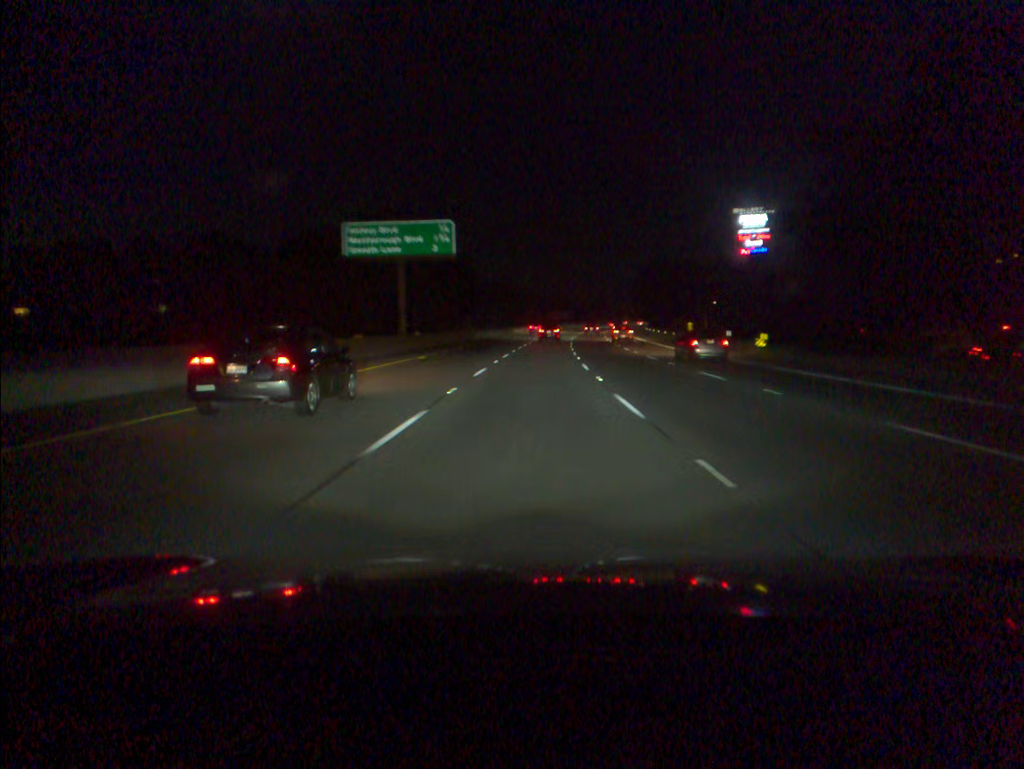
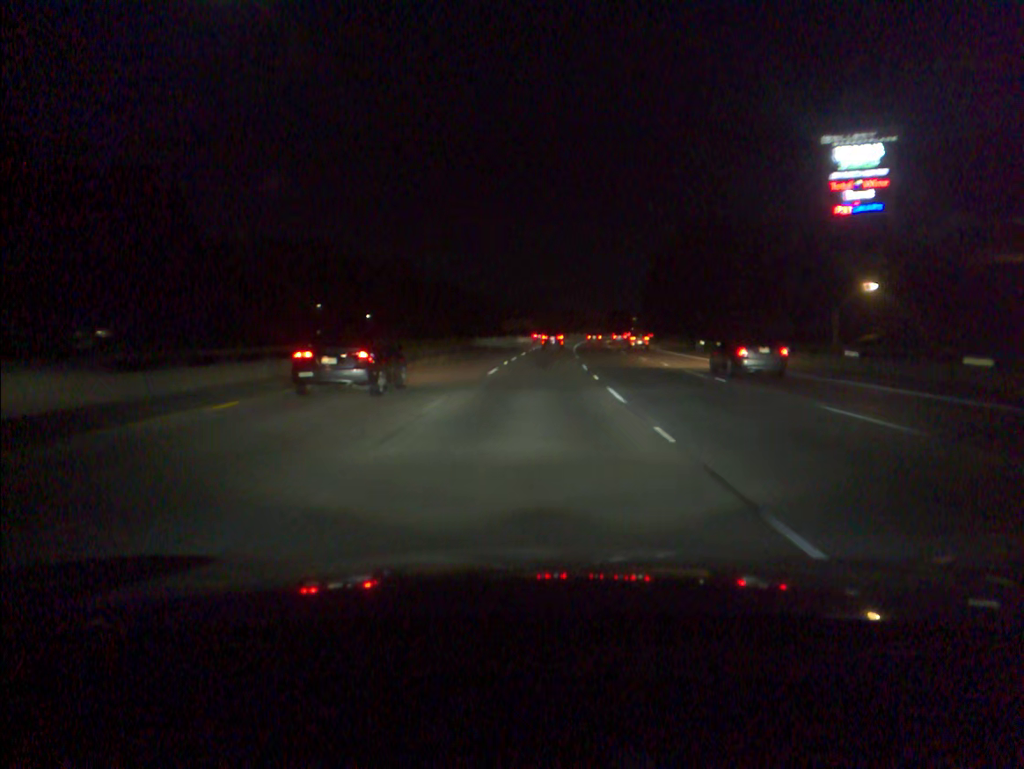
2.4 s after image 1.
(+2.0, +69.9) m; +3°
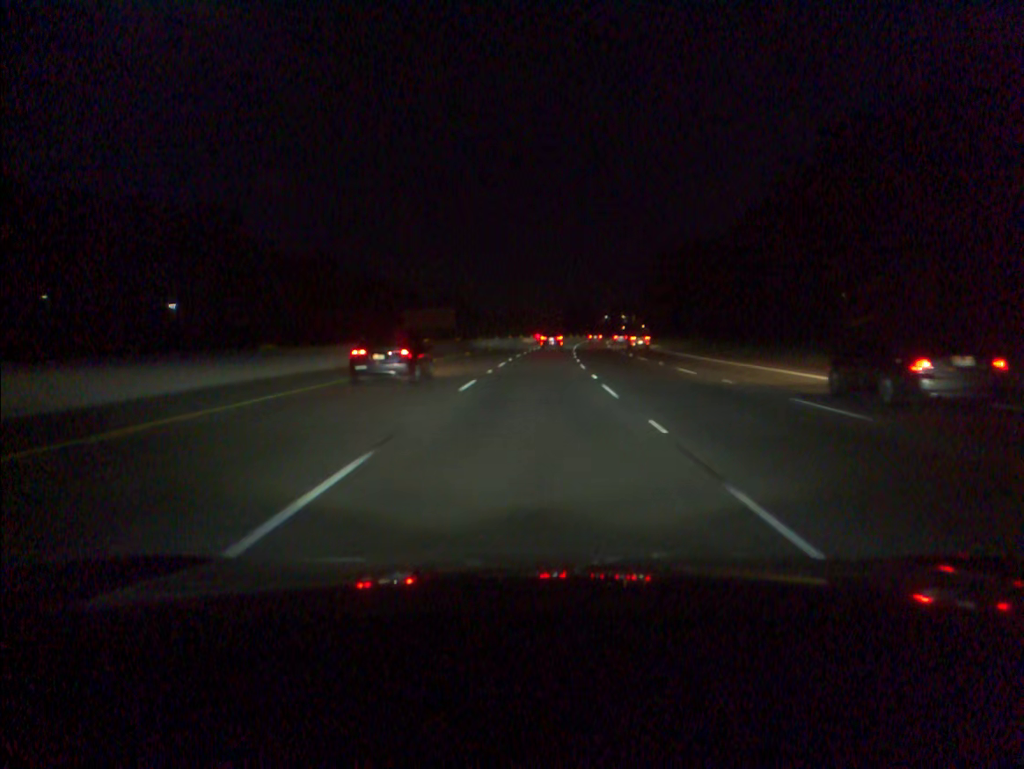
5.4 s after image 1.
(+3.2, +86.6) m; +4°
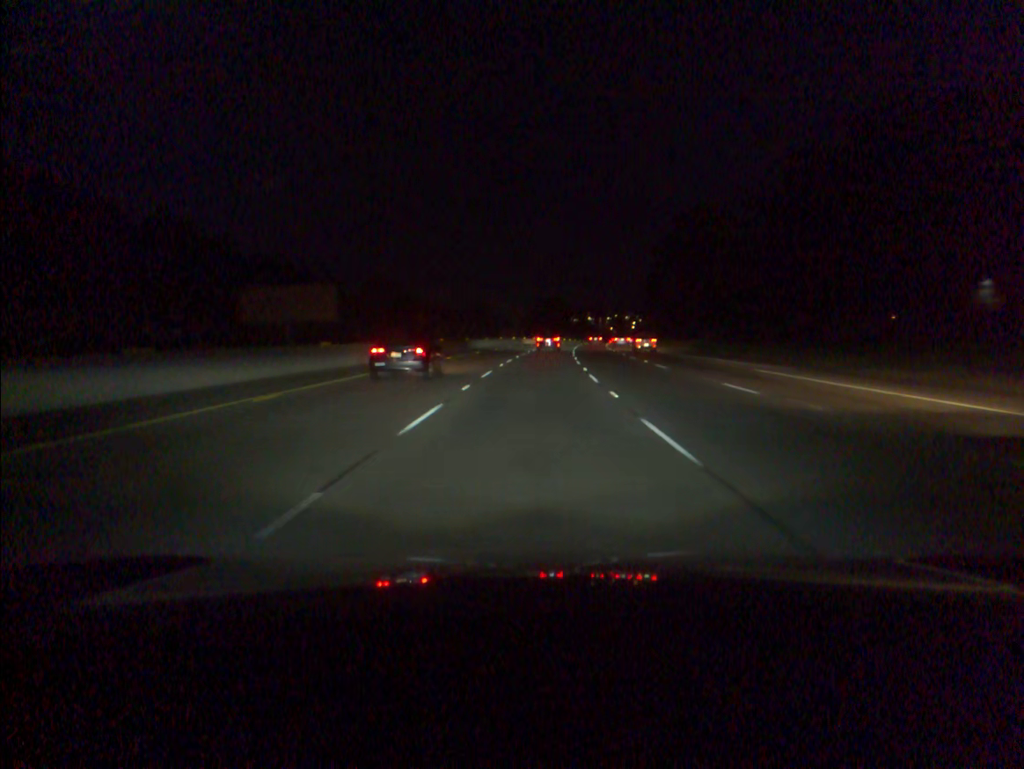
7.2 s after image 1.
(+1.1, +52.2) m; +3°
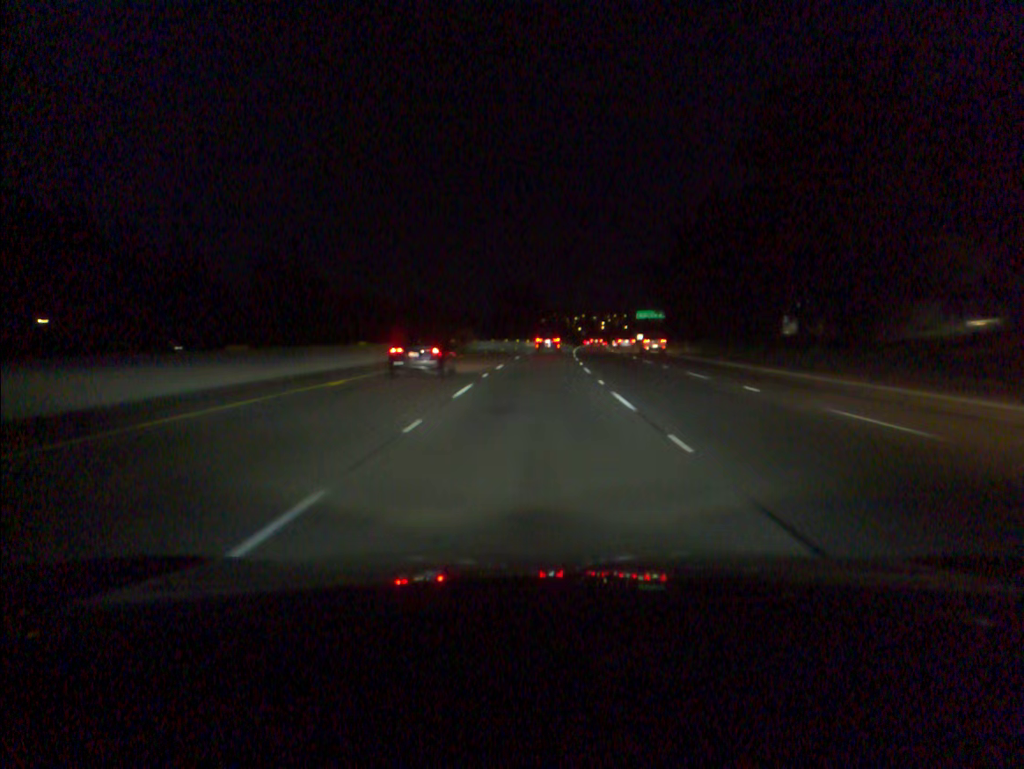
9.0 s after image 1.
(+1.2, +52.6) m; +3°
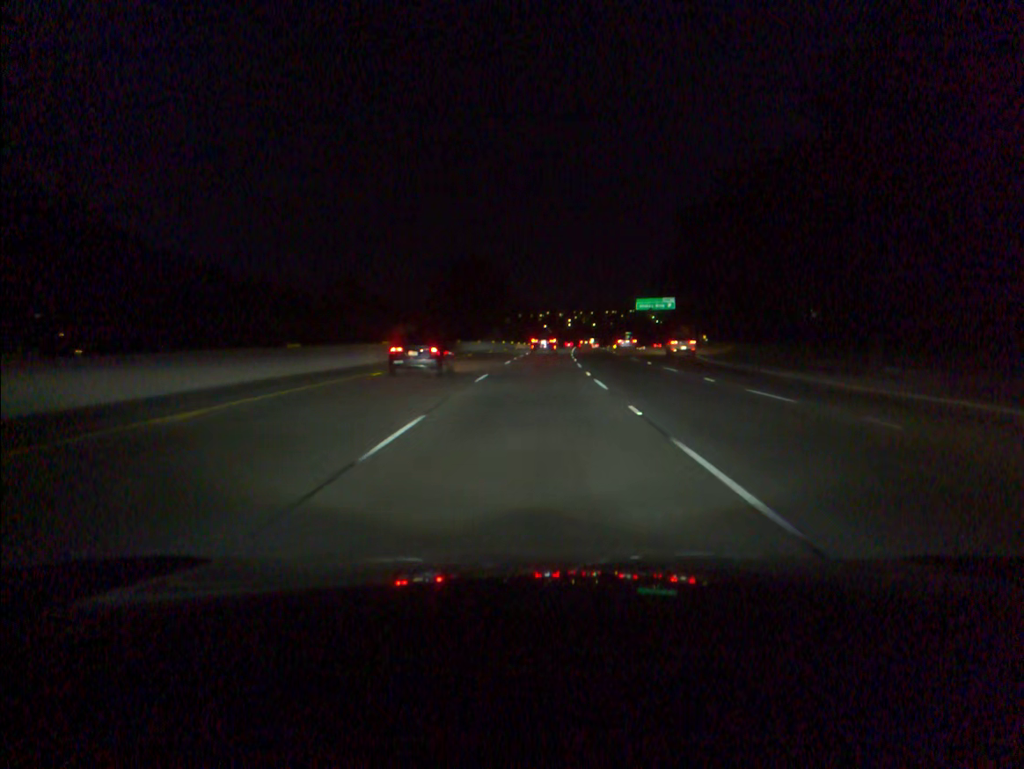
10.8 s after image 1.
(+1.2, +52.7) m; +3°
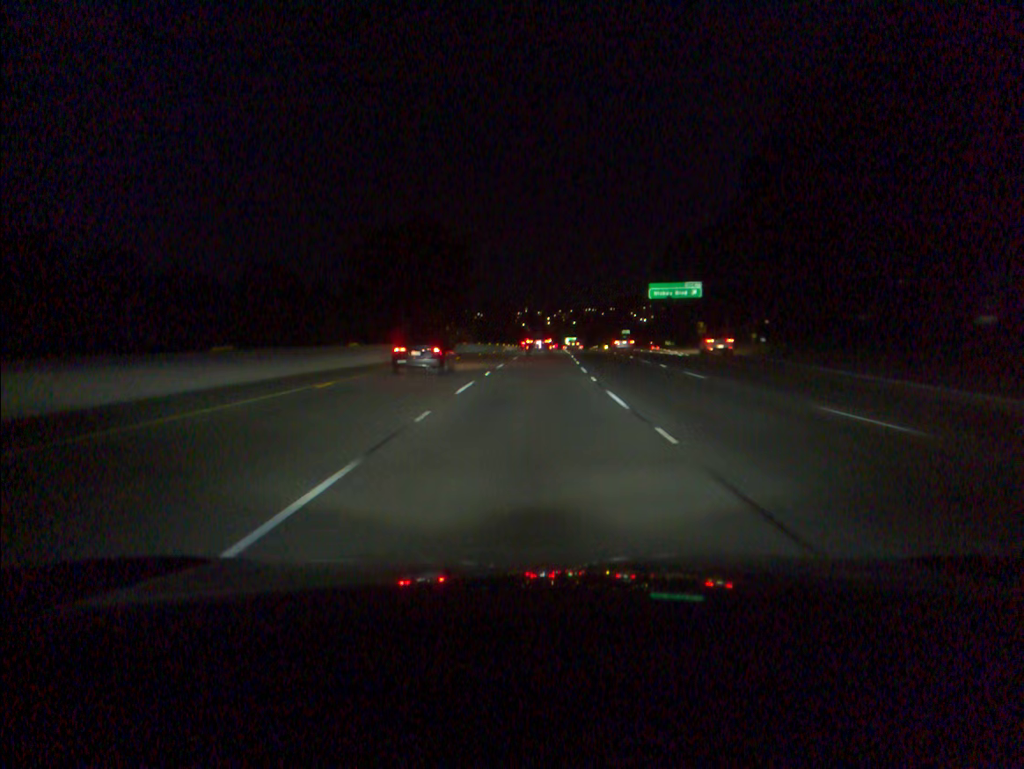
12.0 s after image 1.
(+0.5, +35.0) m; +2°
